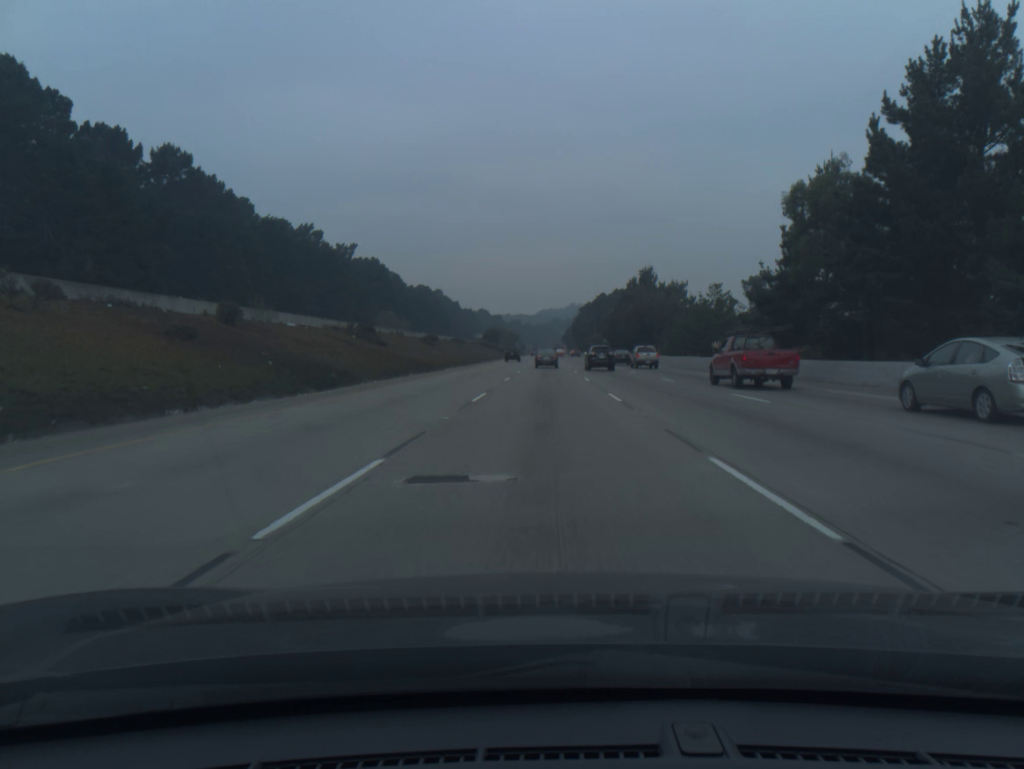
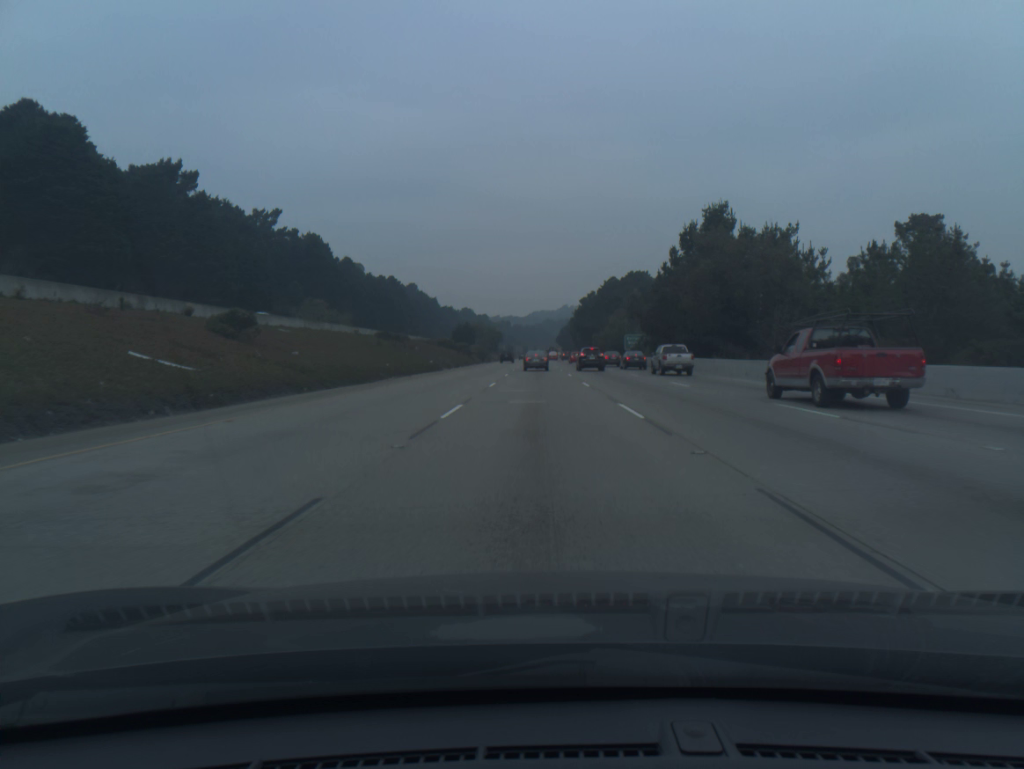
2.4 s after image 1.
(+0.3, +63.7) m; +1°
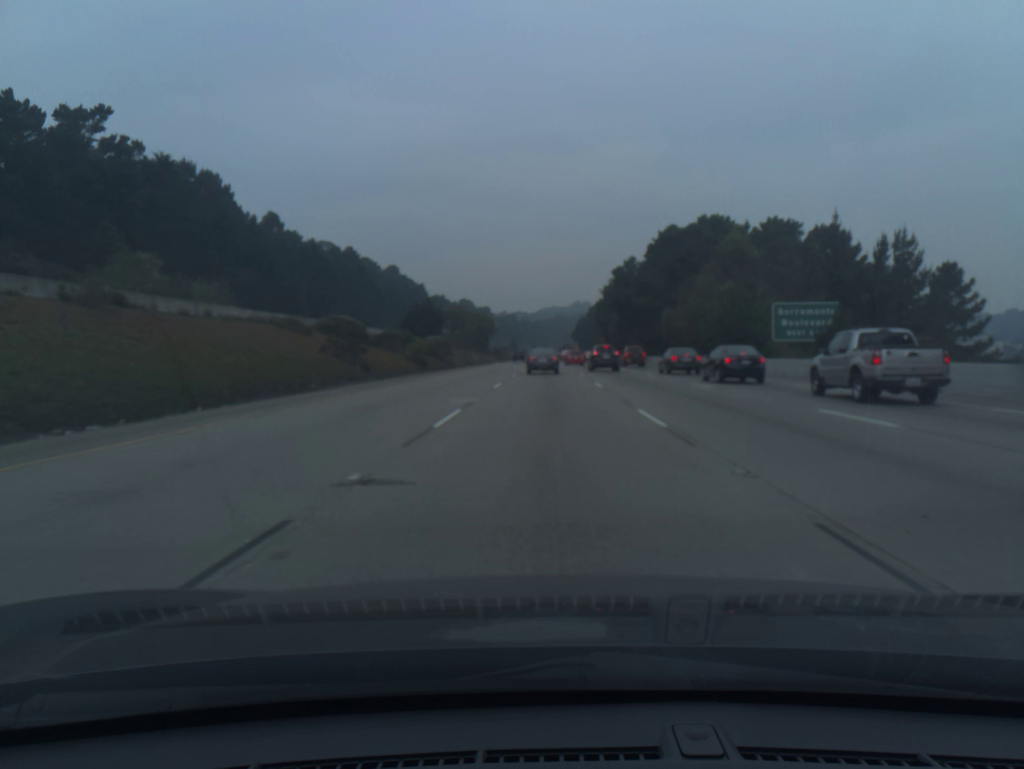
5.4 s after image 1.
(-0.5, +74.9) m; -1°
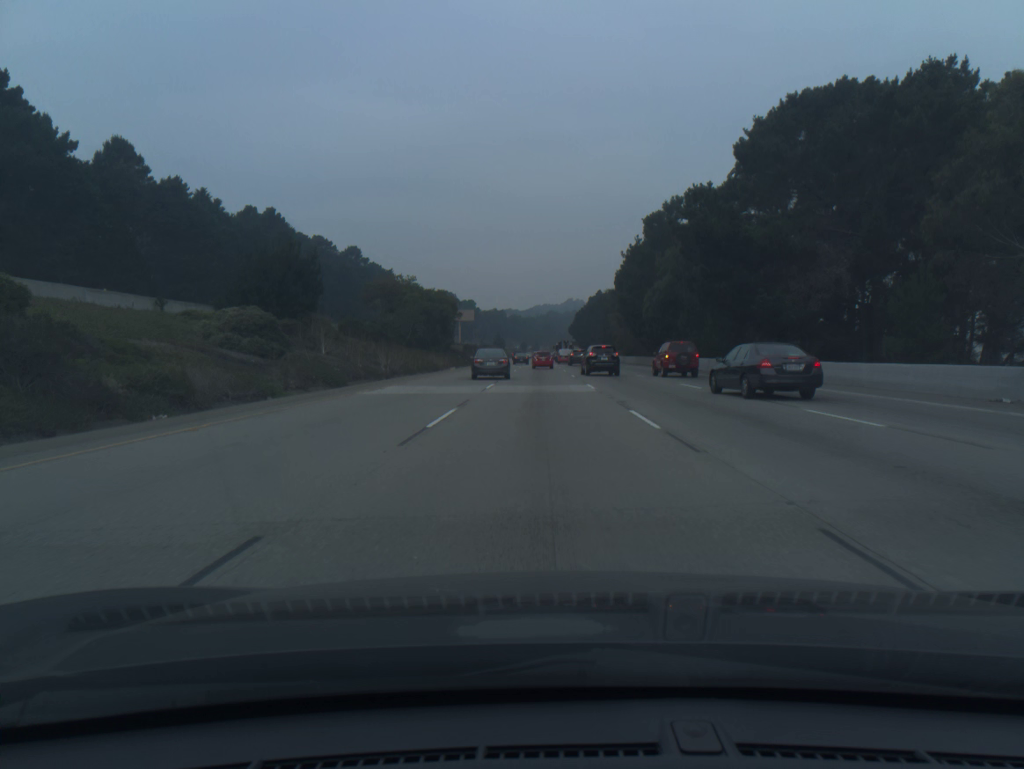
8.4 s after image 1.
(+0.4, +58.5) m; +1°
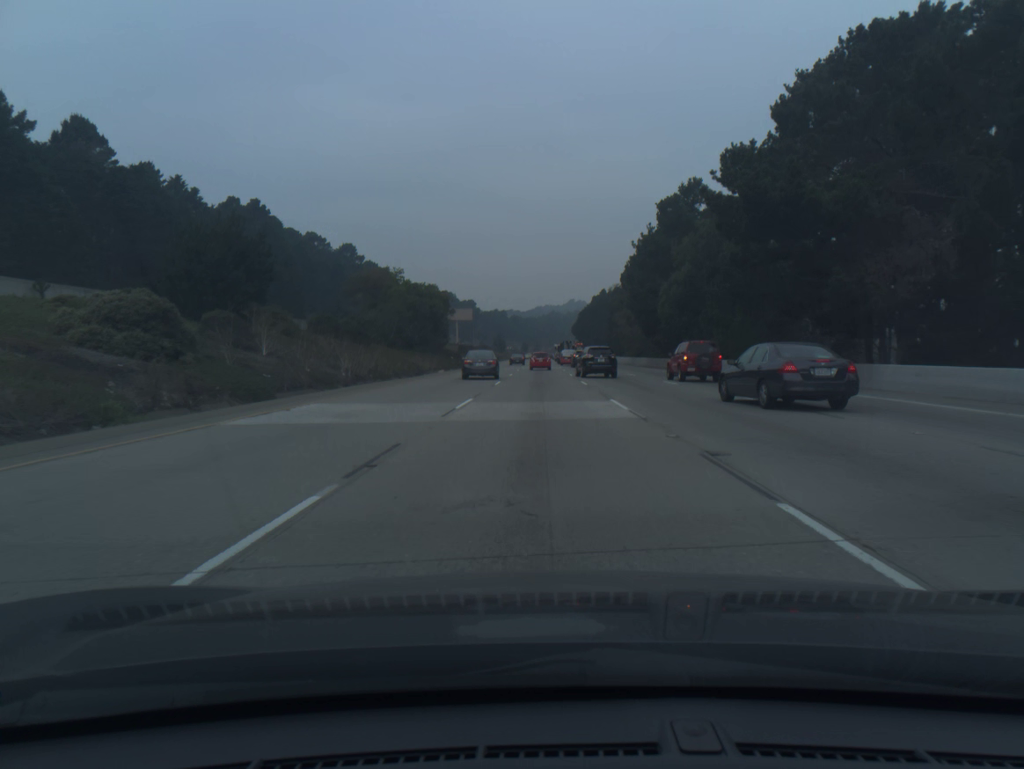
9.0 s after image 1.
(0.0, +10.1) m; 0°
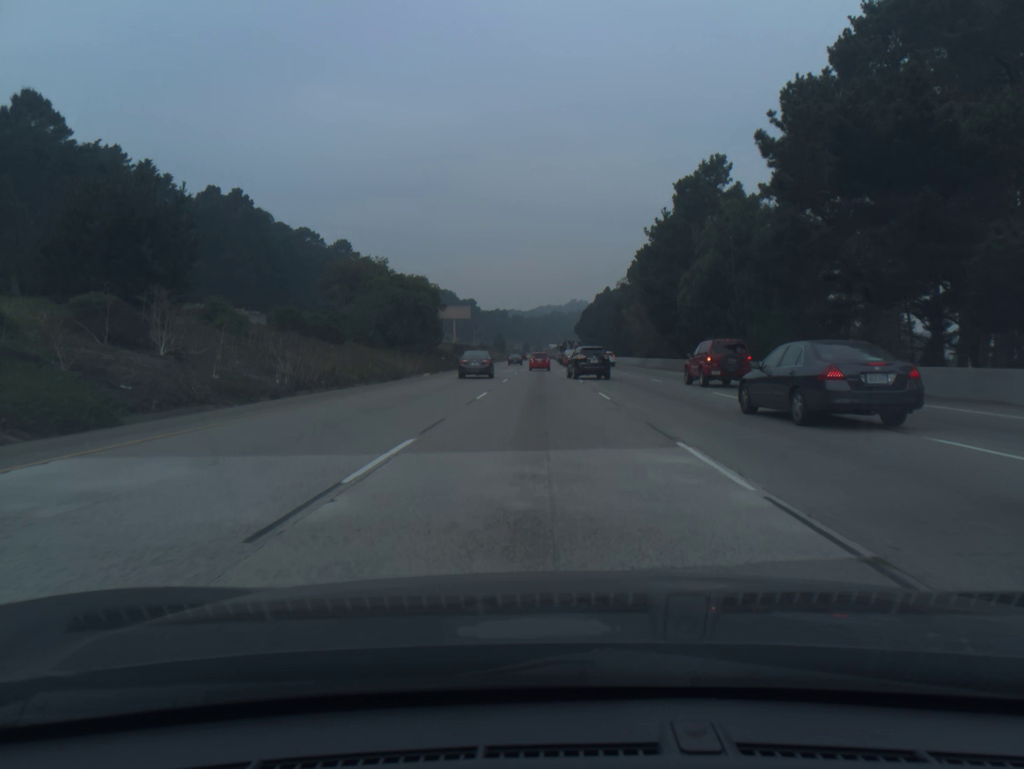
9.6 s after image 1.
(0.0, +10.0) m; 0°
